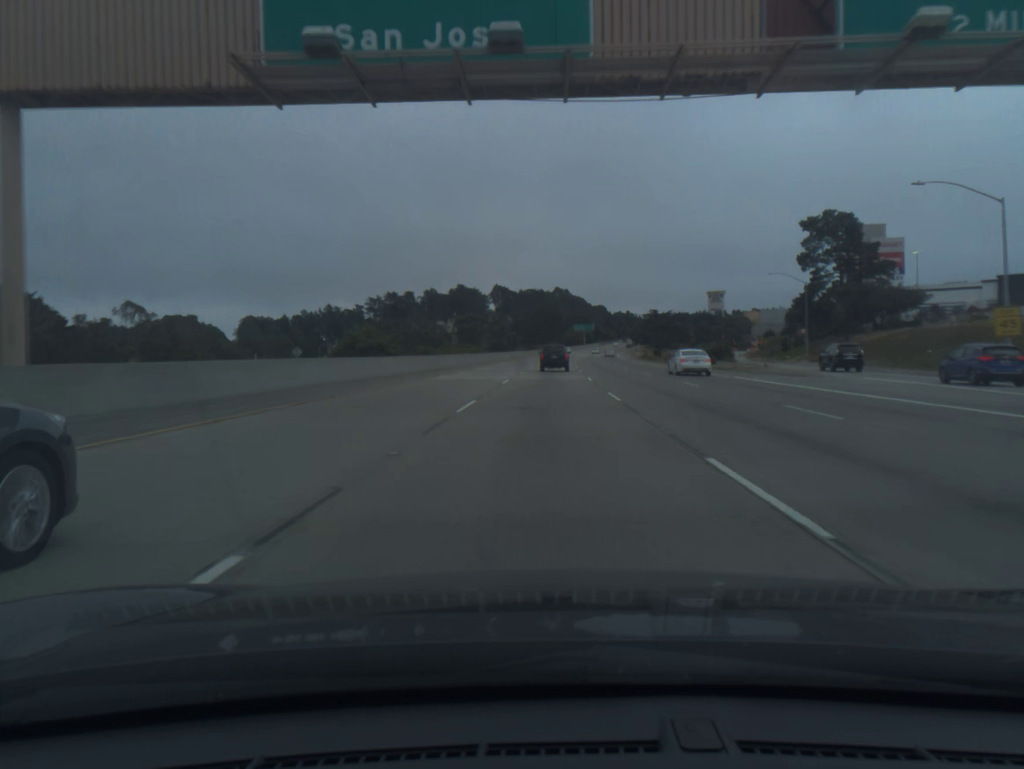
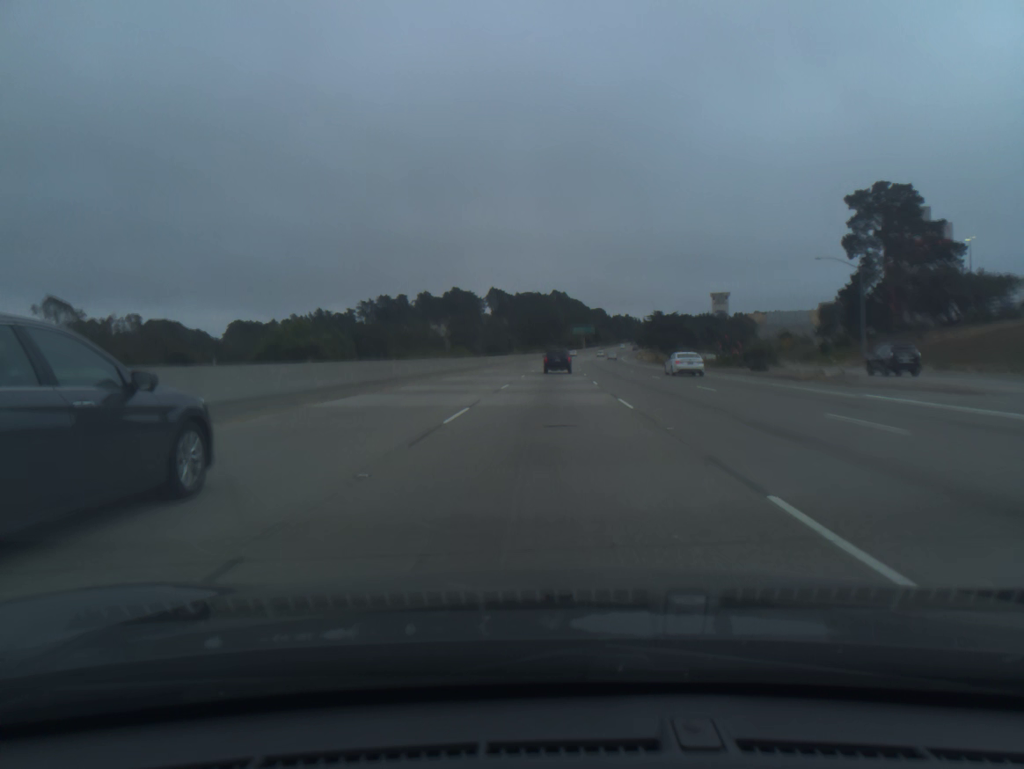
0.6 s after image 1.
(0.0, +17.1) m; 0°
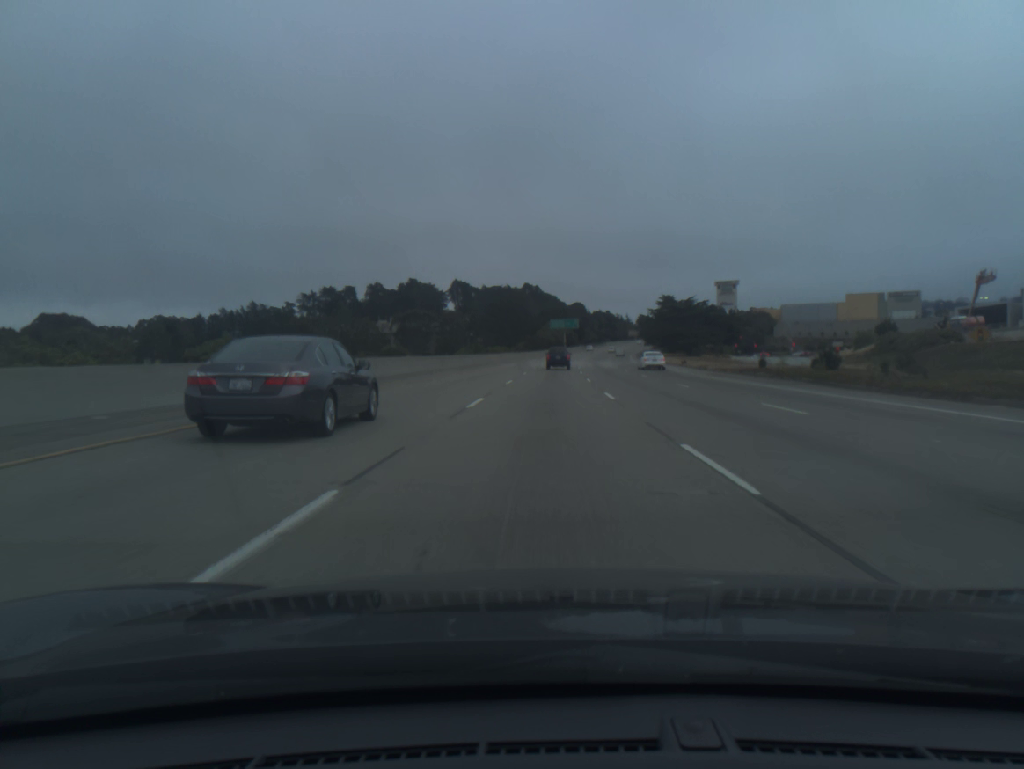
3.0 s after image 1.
(+1.2, +69.0) m; +2°
